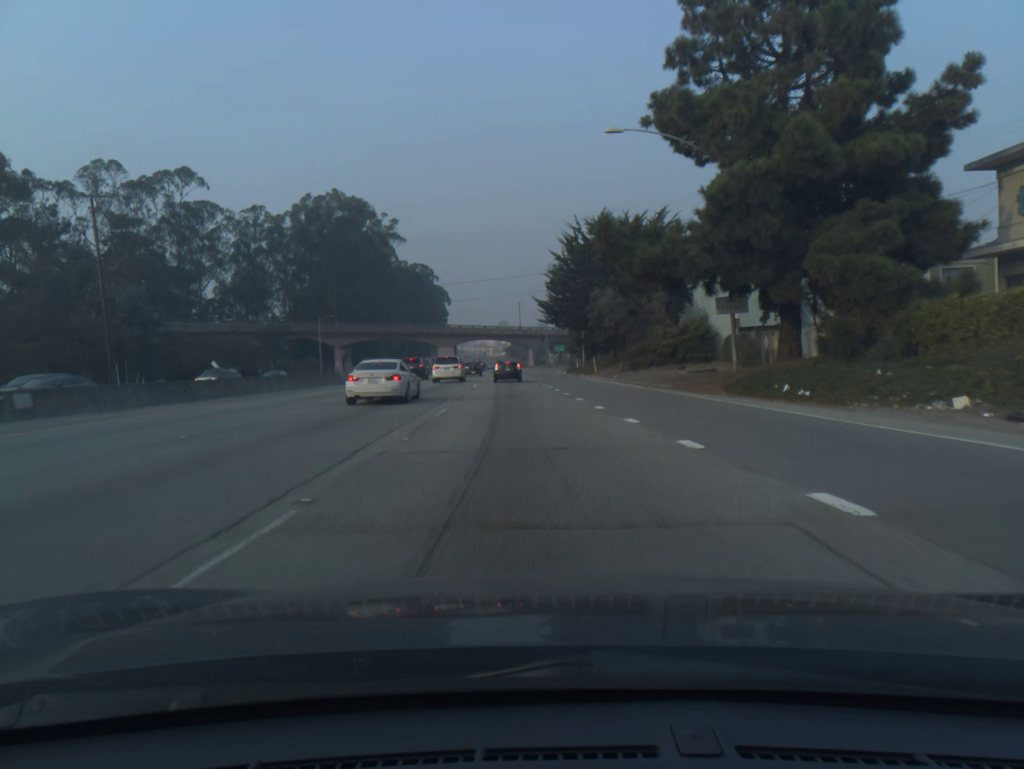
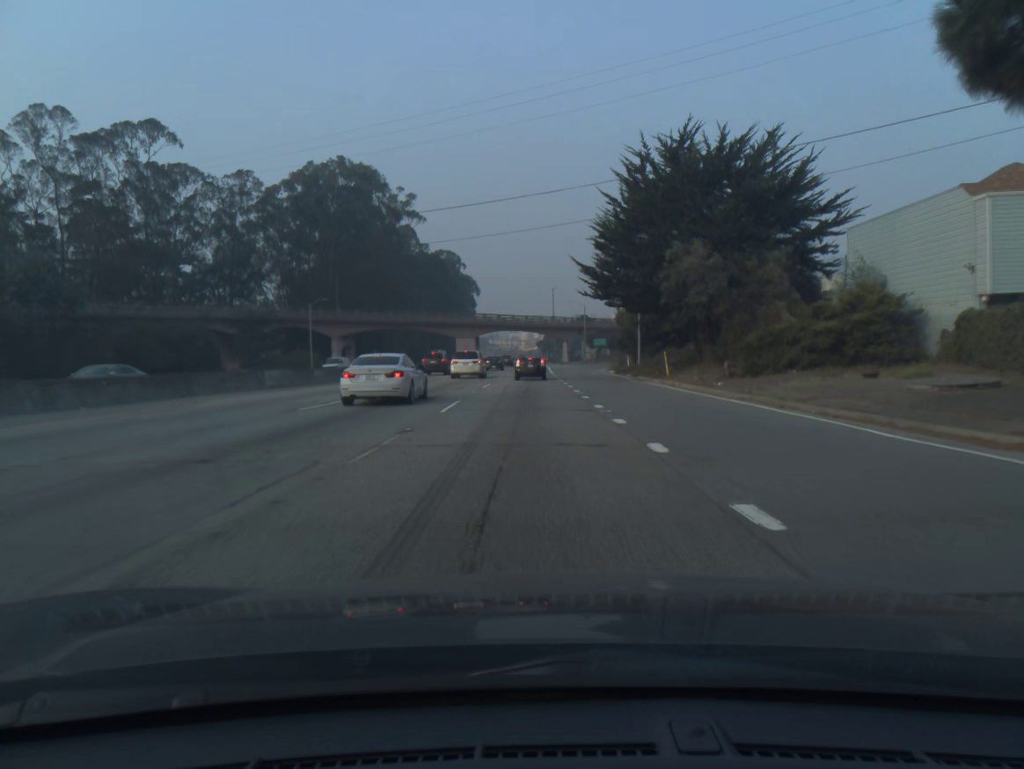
(-0.4, +22.9) m; -3°
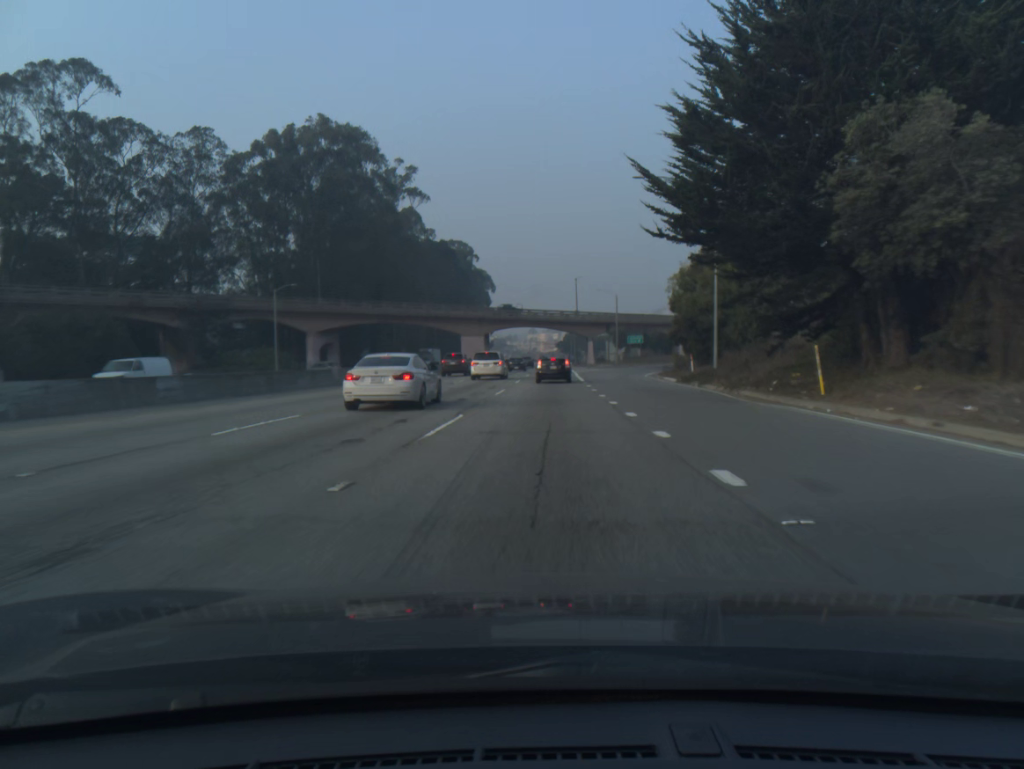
(-0.3, +20.8) m; -1°
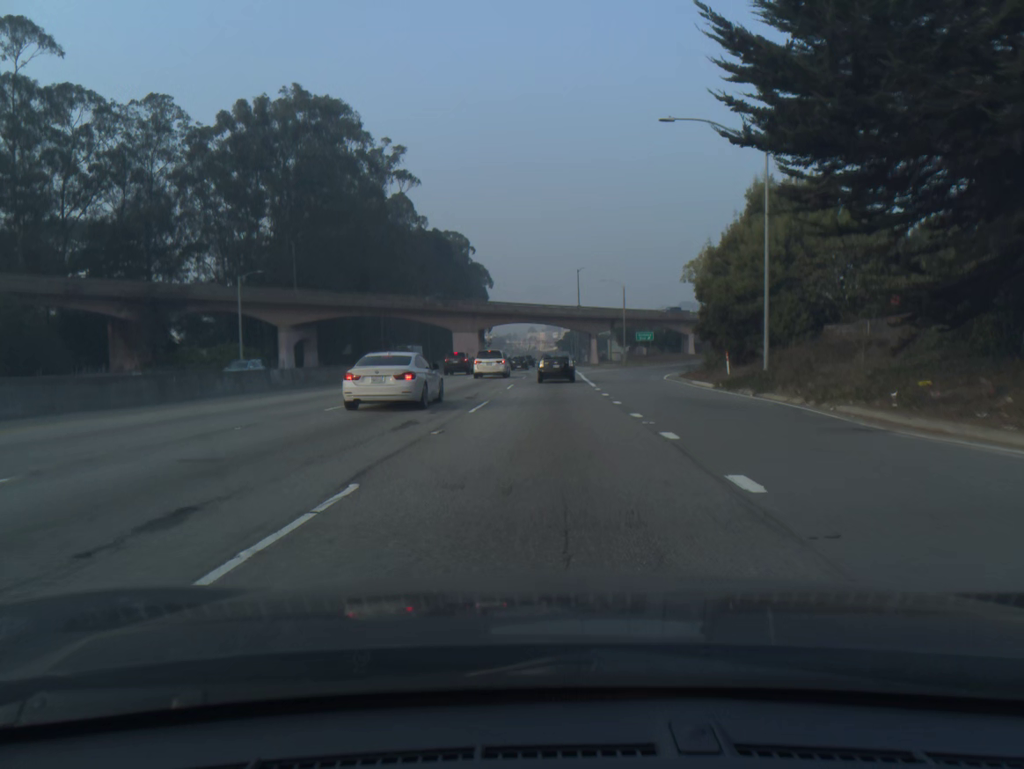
(0.0, +9.5) m; 0°
